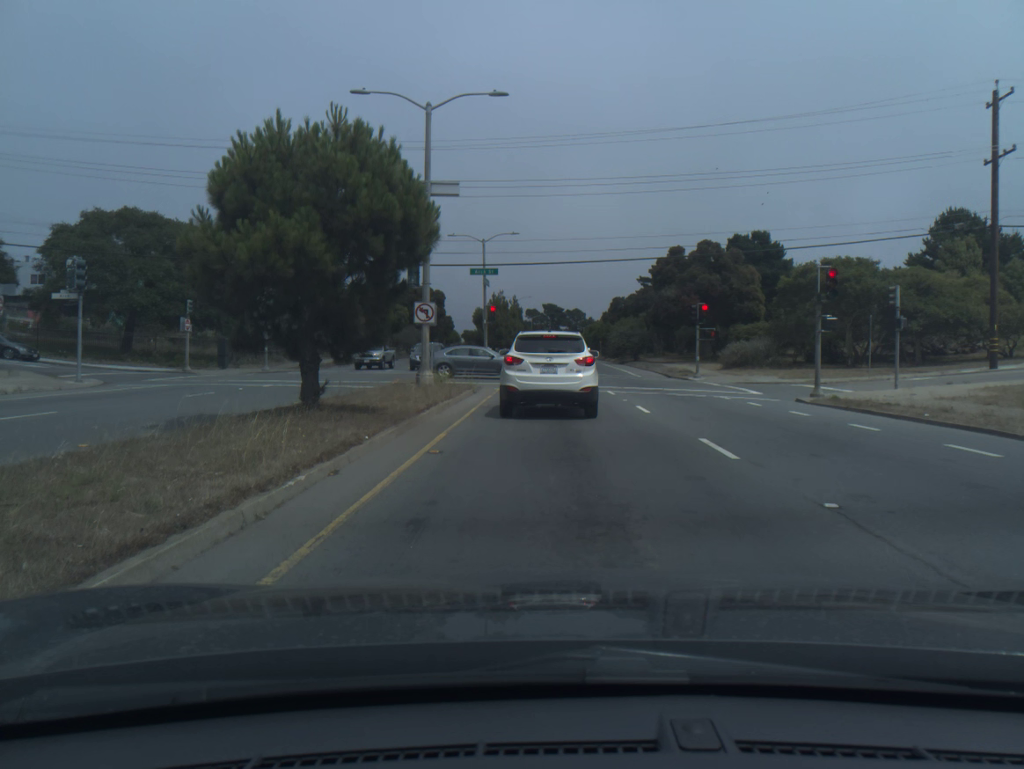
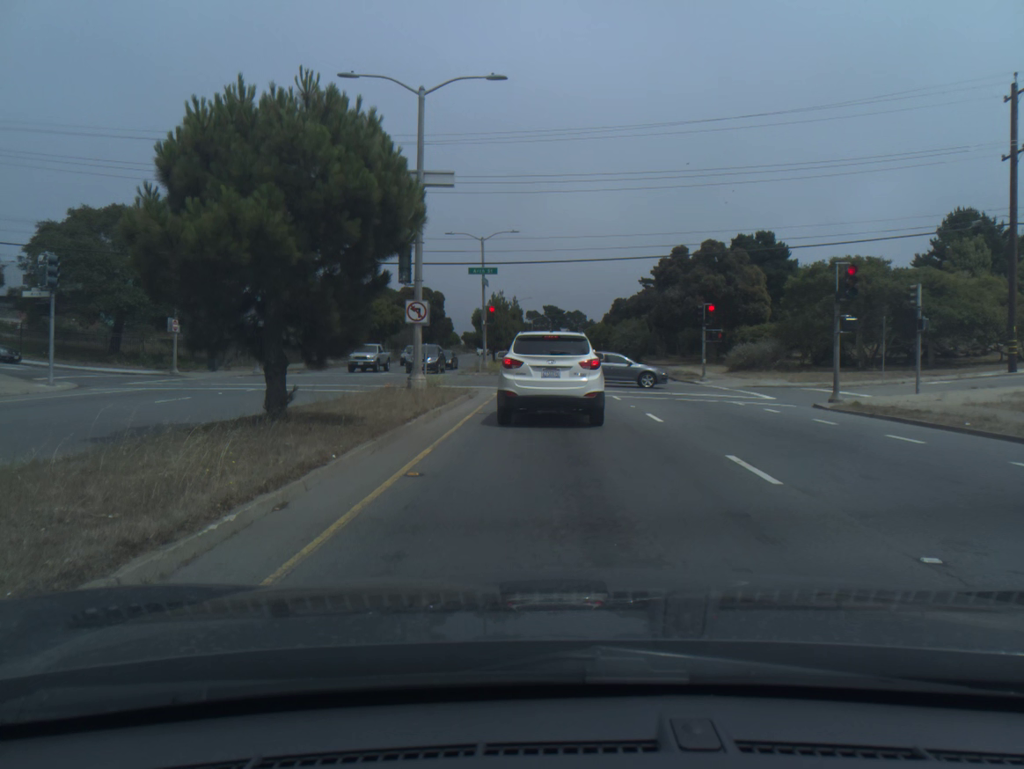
(0.0, +1.6) m; 0°
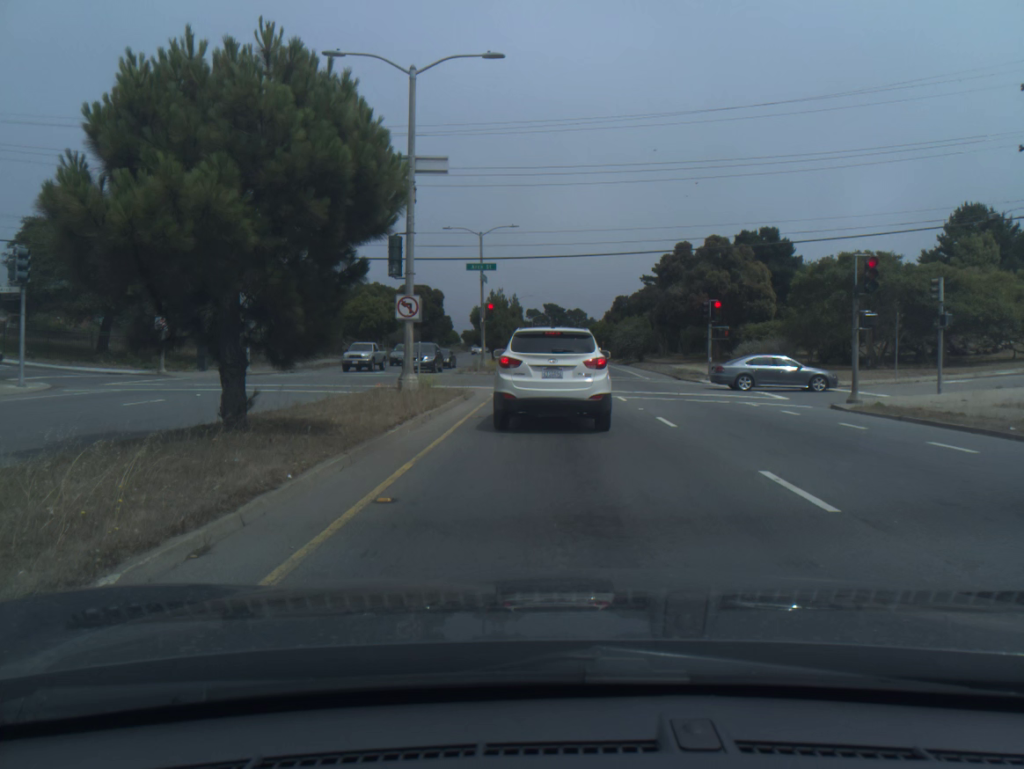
(0.0, +1.5) m; 0°
